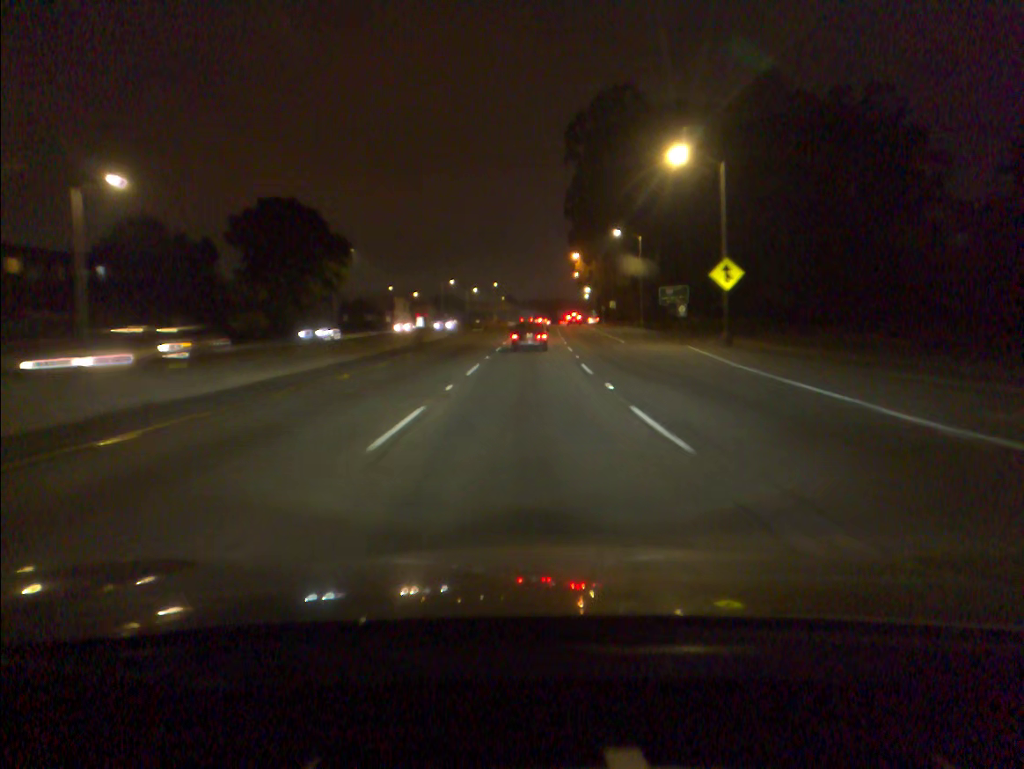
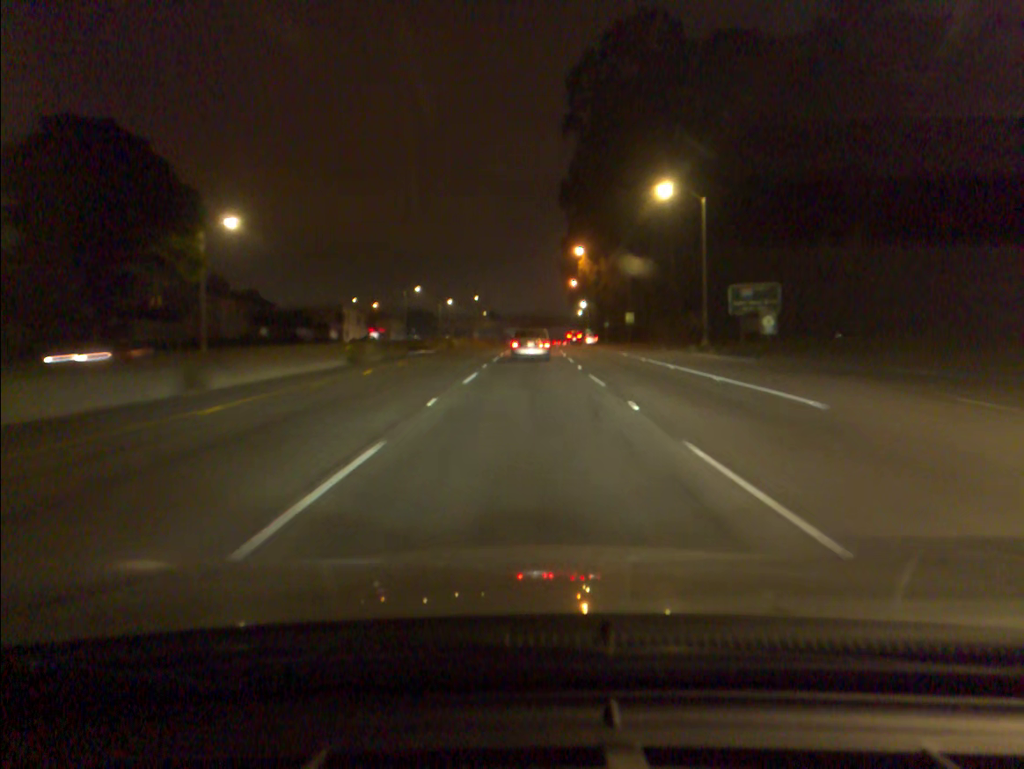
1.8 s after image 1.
(+0.4, +33.0) m; +1°
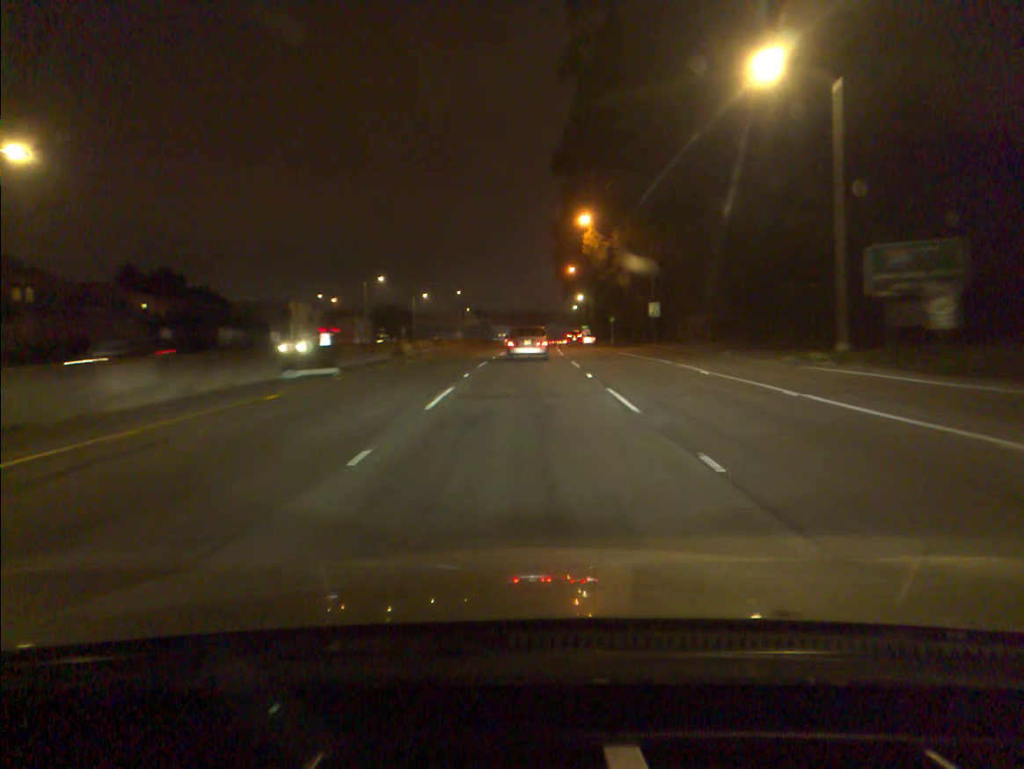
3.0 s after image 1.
(+0.2, +21.2) m; +1°
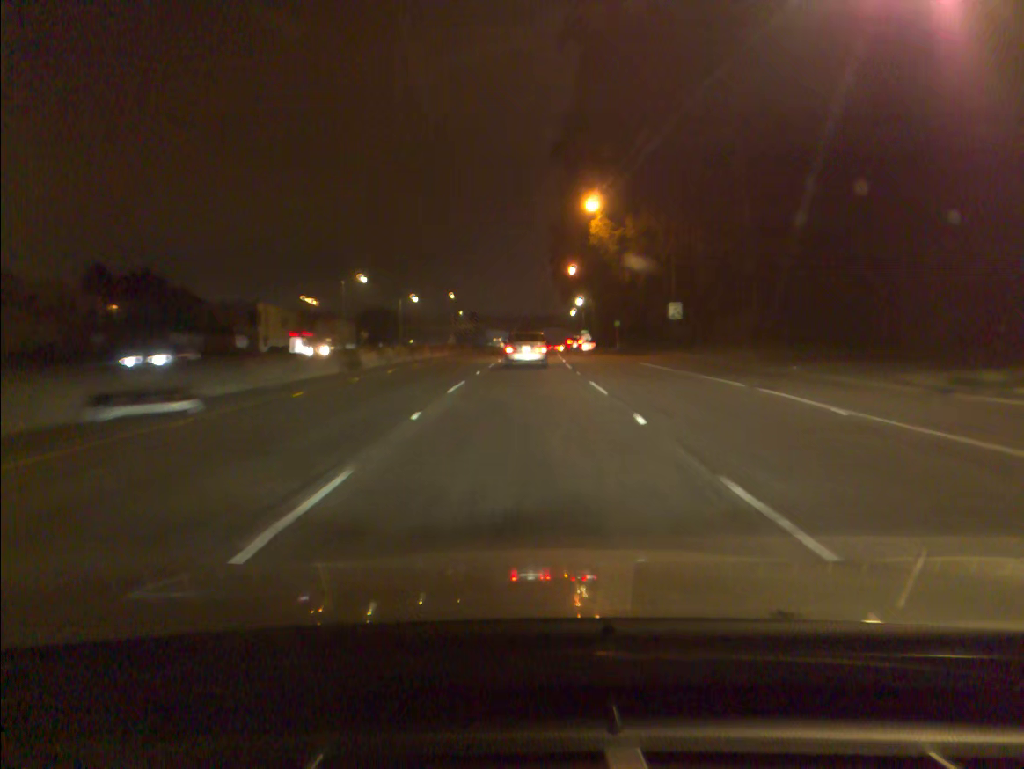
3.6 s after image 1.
(0.0, +10.3) m; 0°
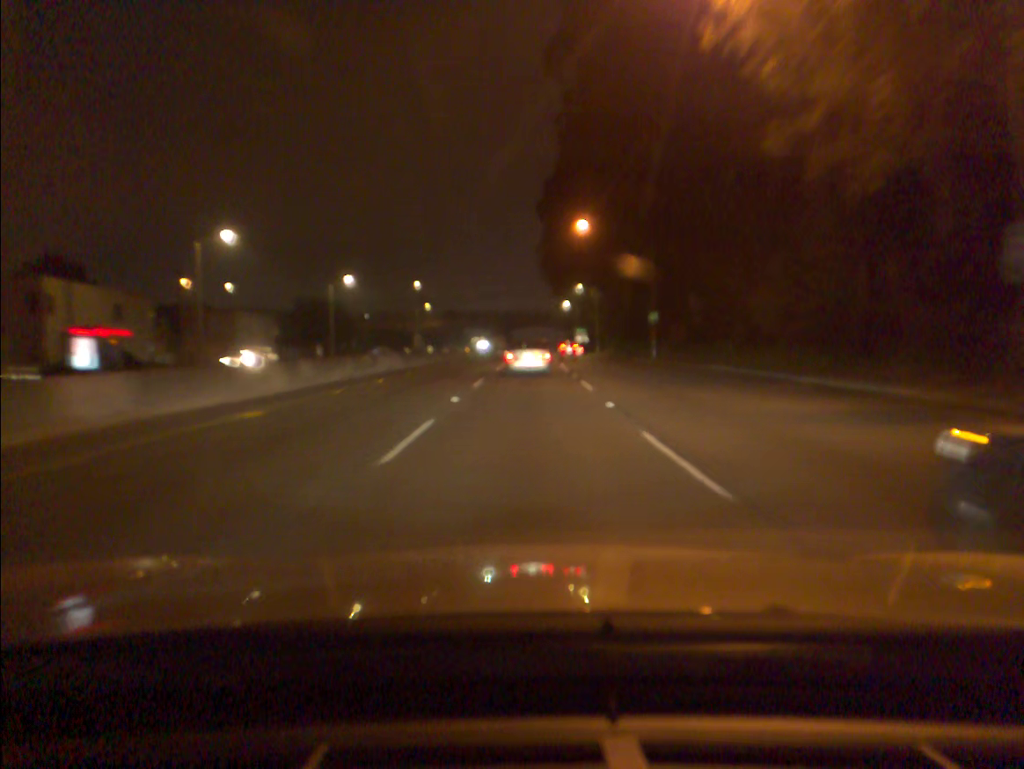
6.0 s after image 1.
(+0.4, +39.6) m; +1°
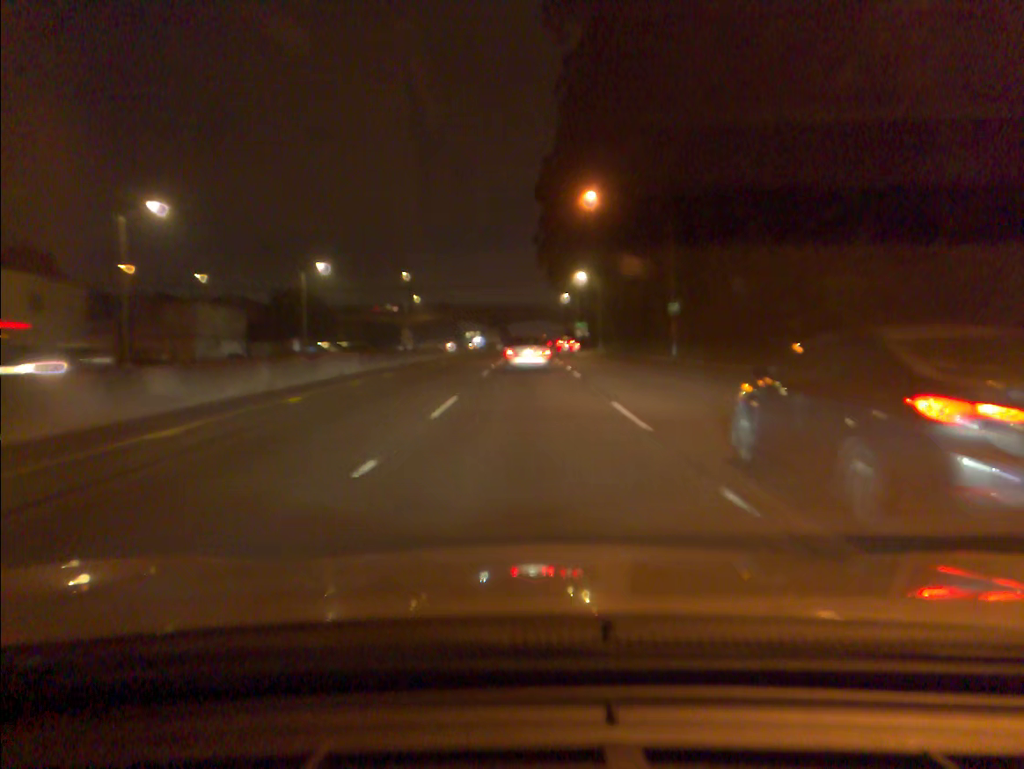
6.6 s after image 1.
(0.0, +9.6) m; 0°
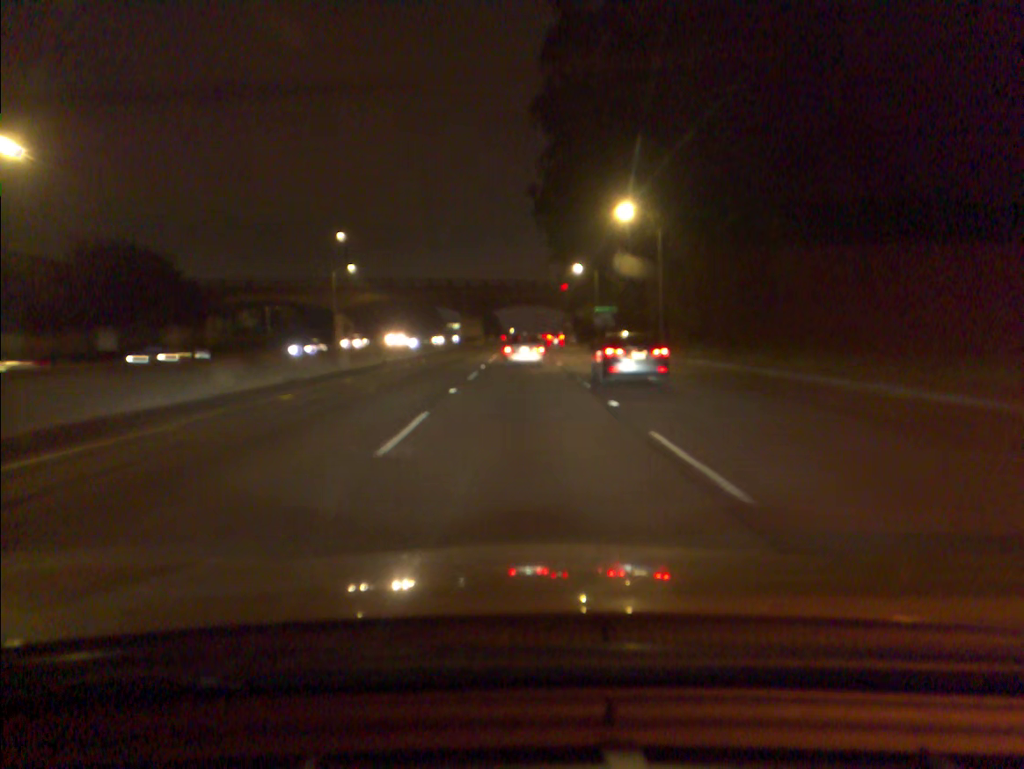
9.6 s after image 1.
(+0.3, +48.2) m; +1°
